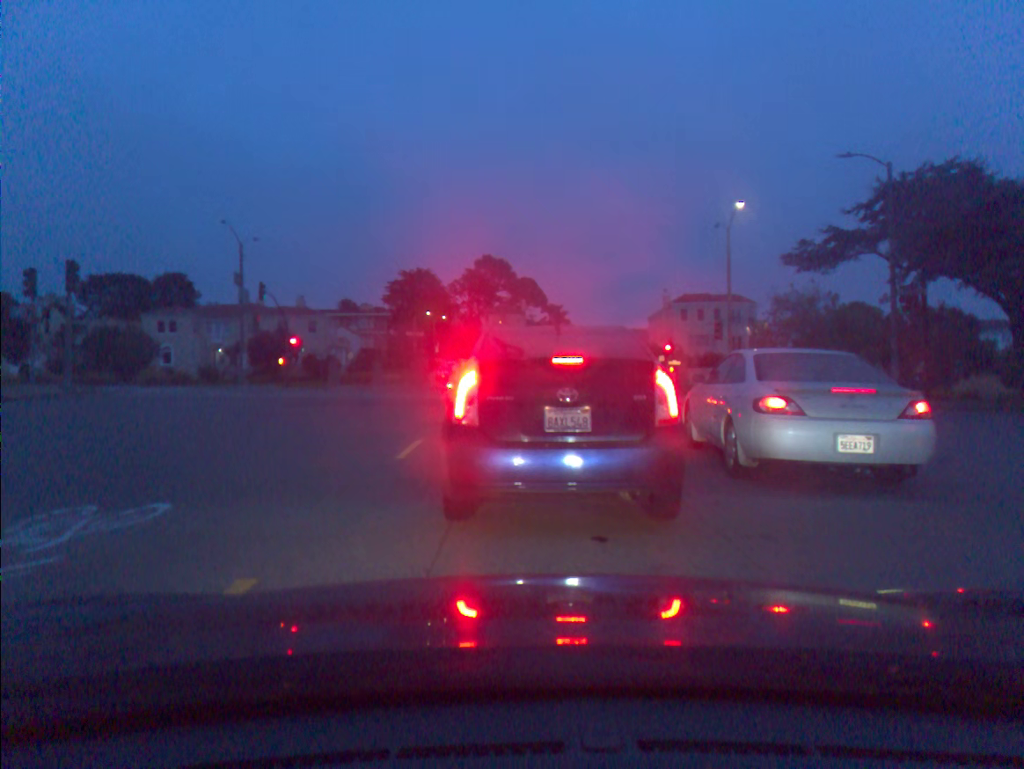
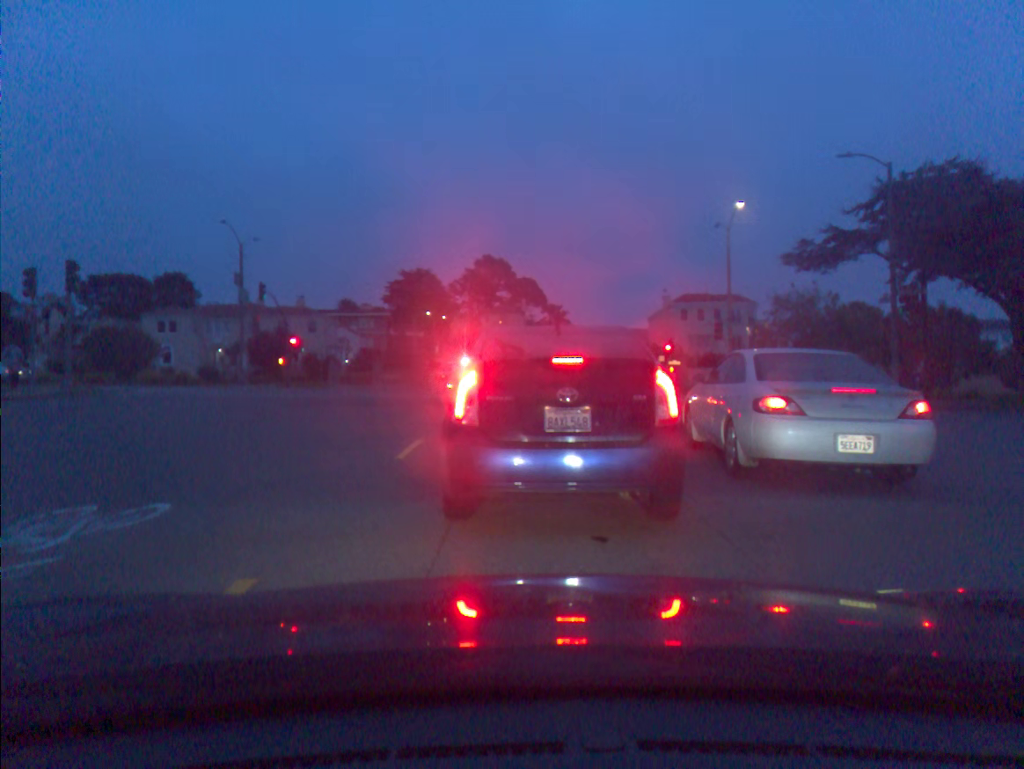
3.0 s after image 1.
(0.0, 0.0) m; 0°
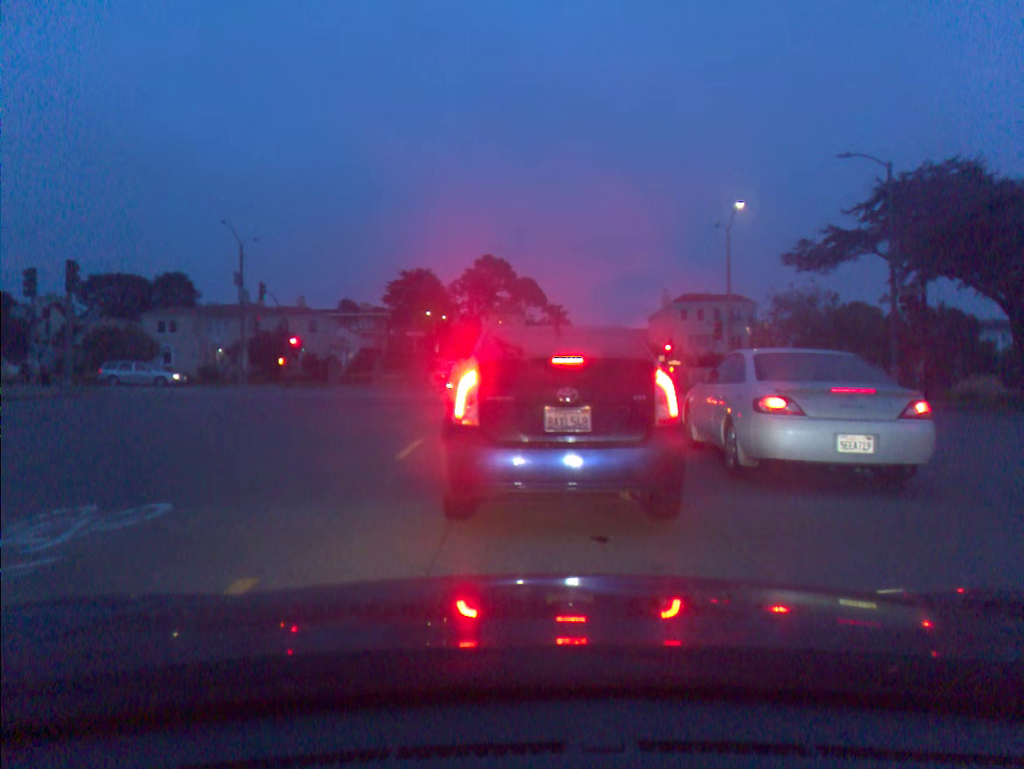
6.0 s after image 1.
(0.0, 0.0) m; 0°
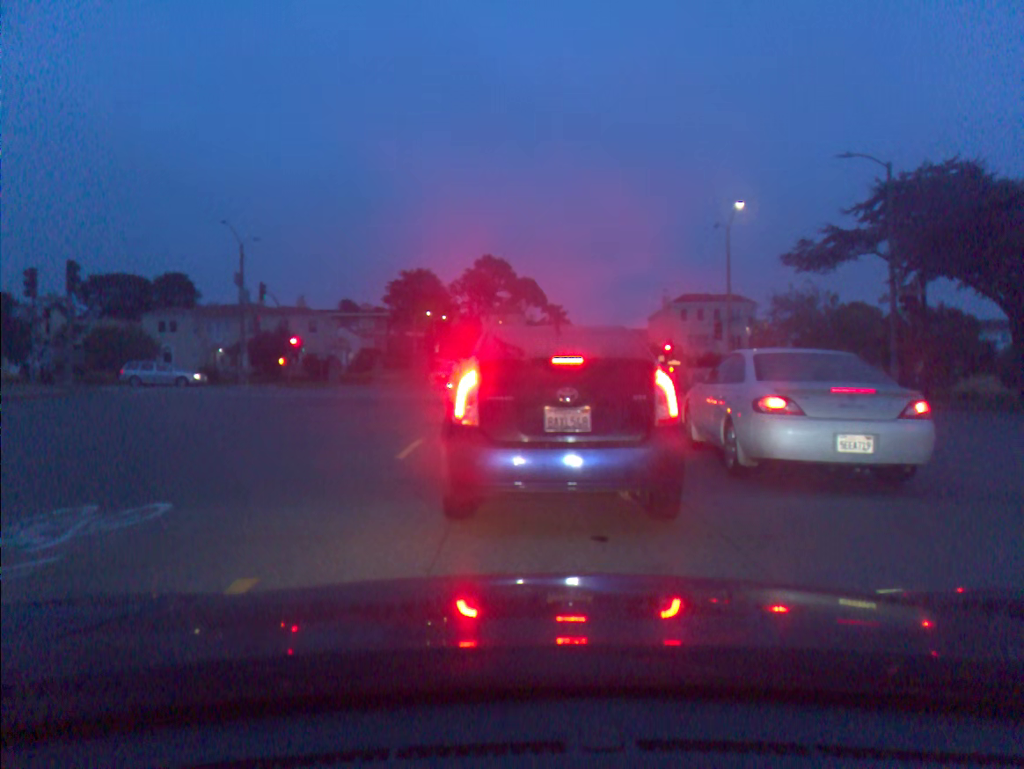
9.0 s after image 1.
(+0.1, 0.0) m; 0°
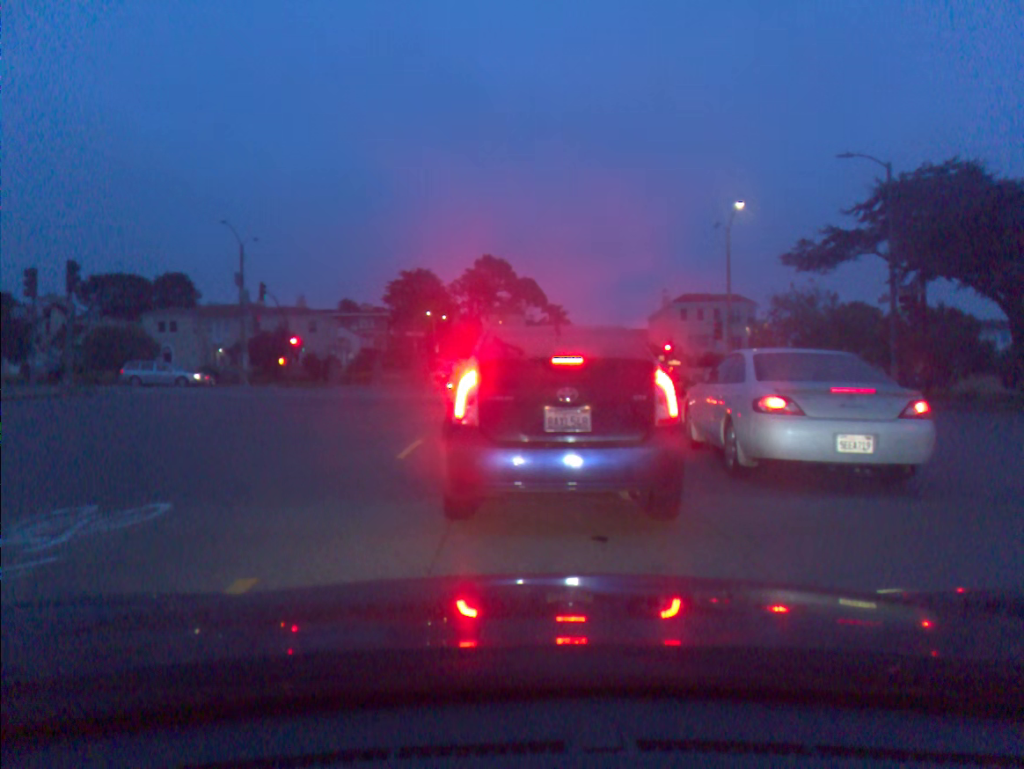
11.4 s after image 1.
(0.0, 0.0) m; 0°
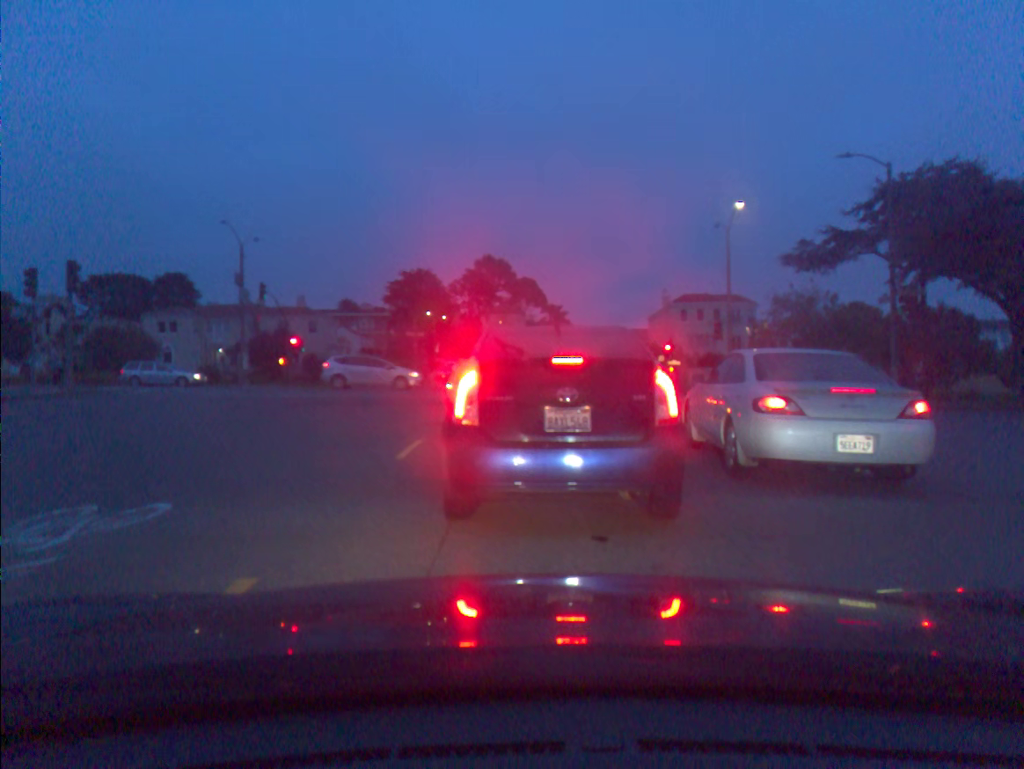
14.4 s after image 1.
(0.0, 0.0) m; 0°
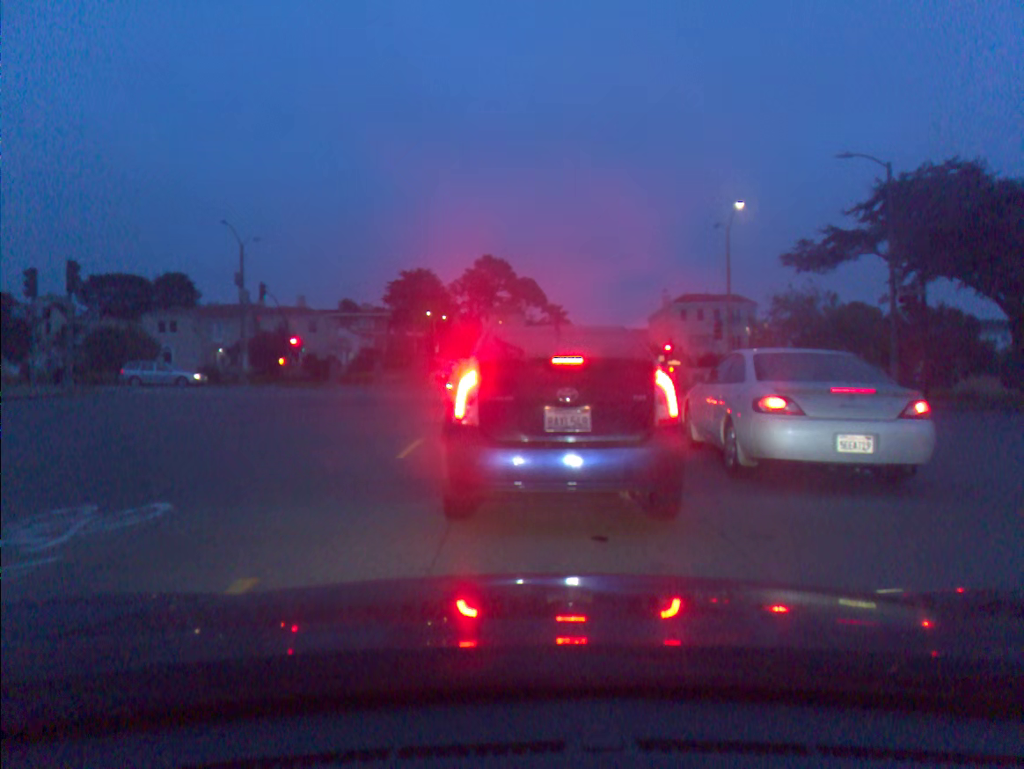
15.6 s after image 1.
(0.0, 0.0) m; 0°
